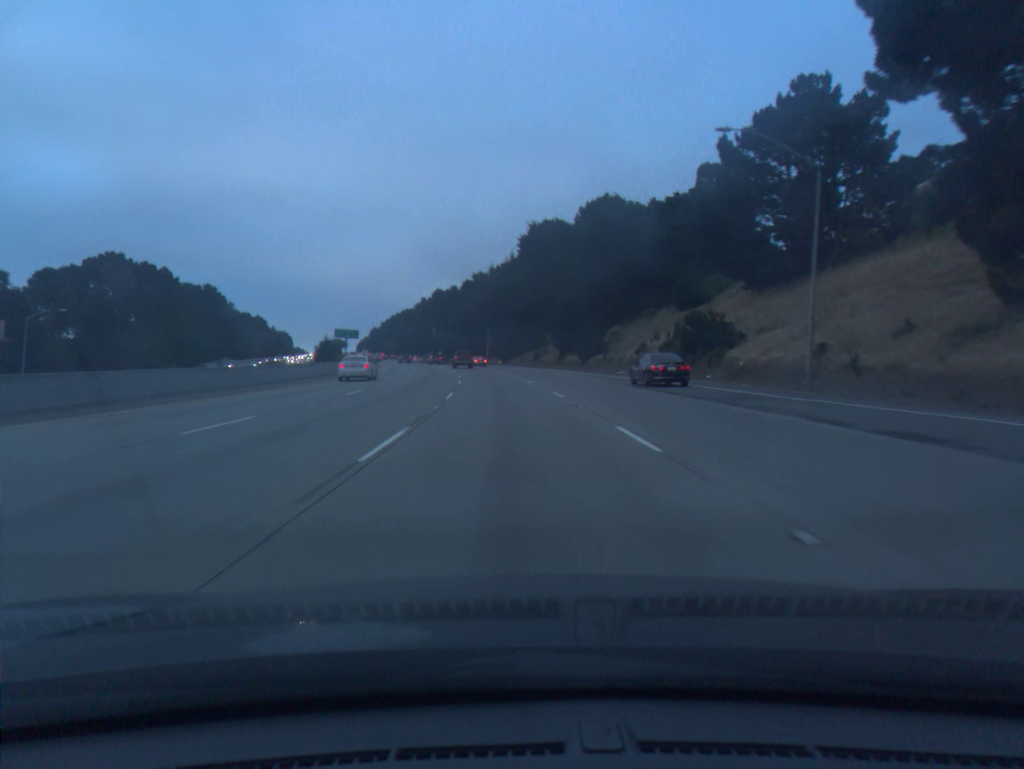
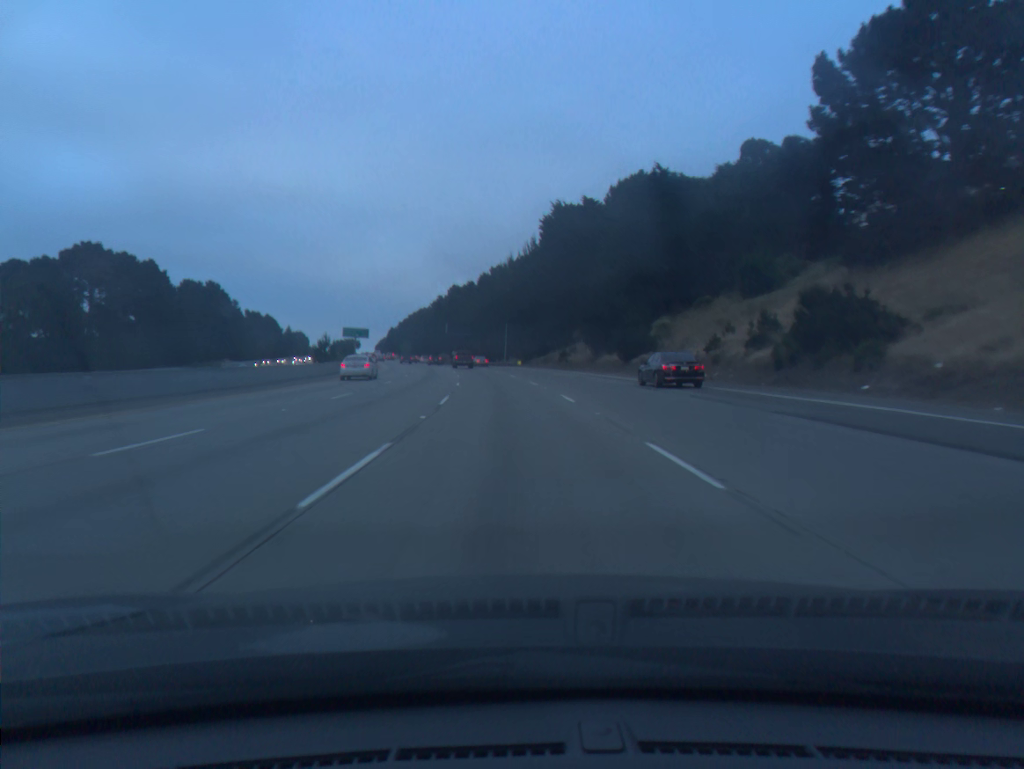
(-0.2, +17.4) m; -1°
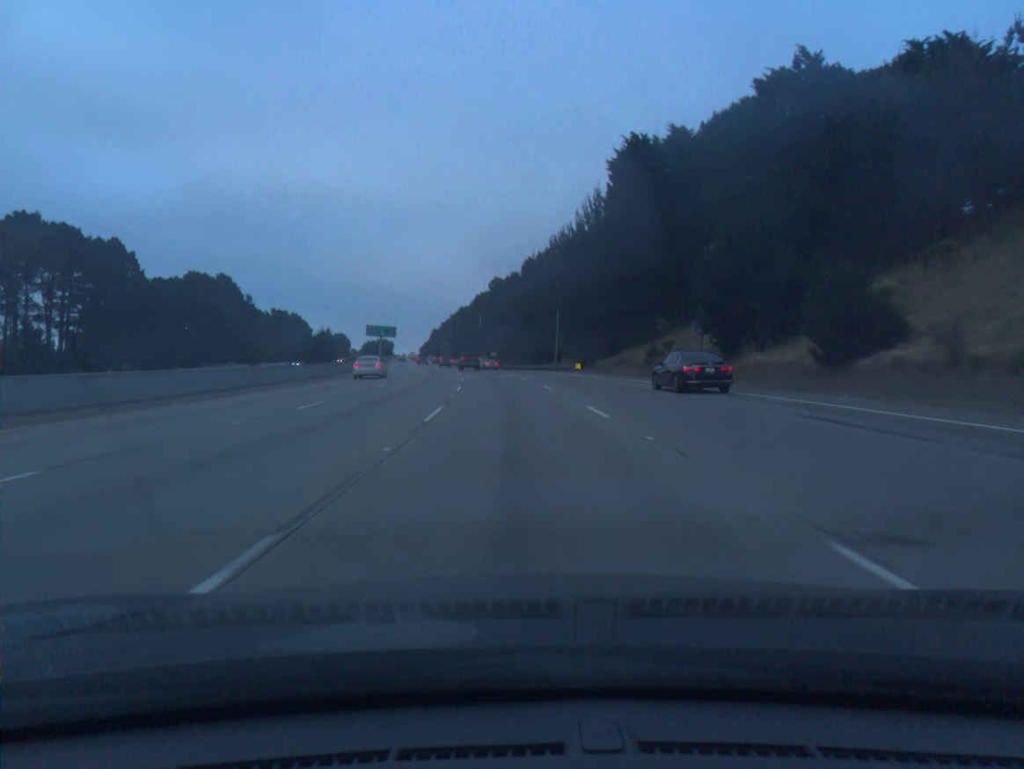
(-1.1, +34.9) m; -3°
